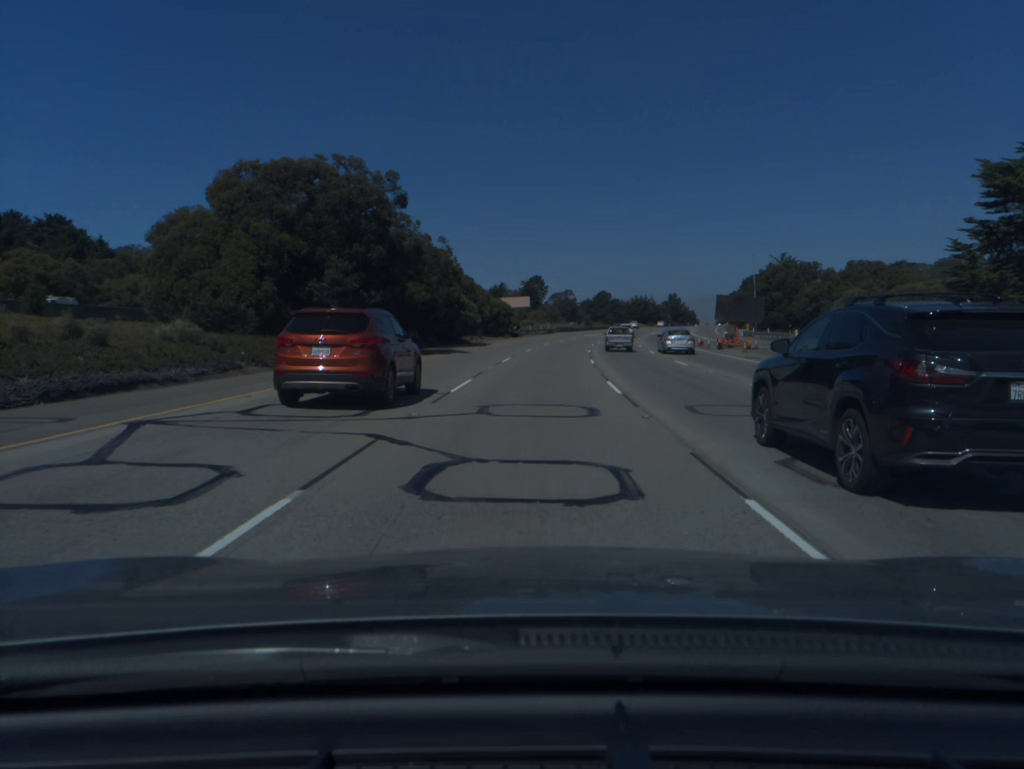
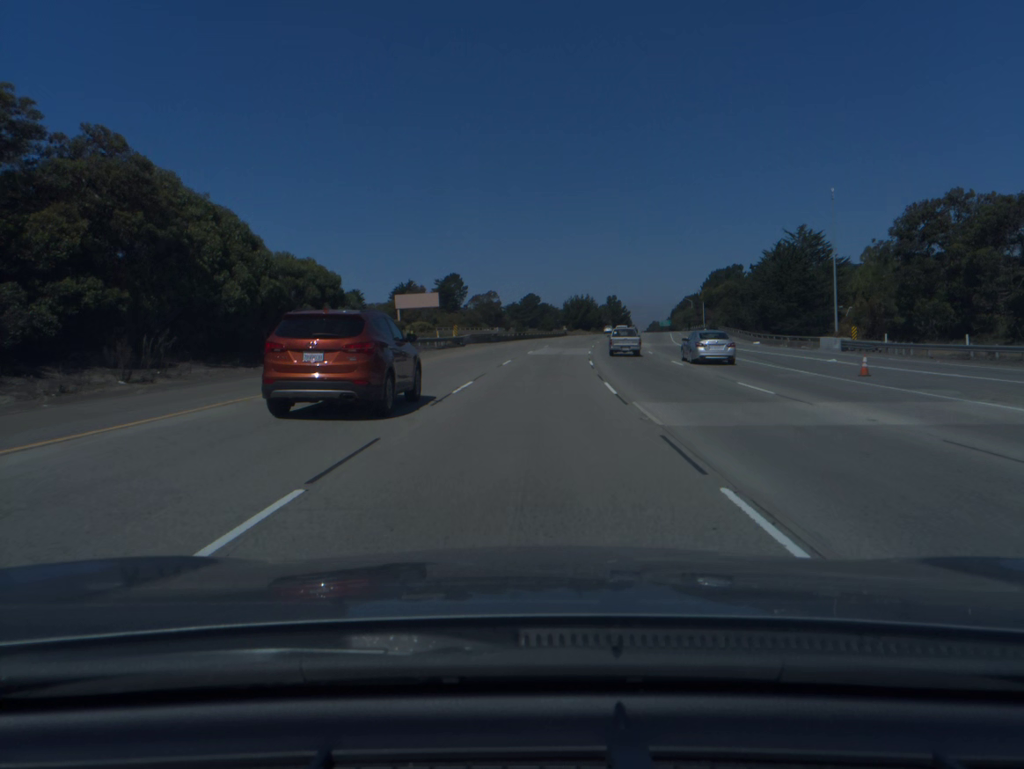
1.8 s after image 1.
(+2.9, +57.6) m; +6°
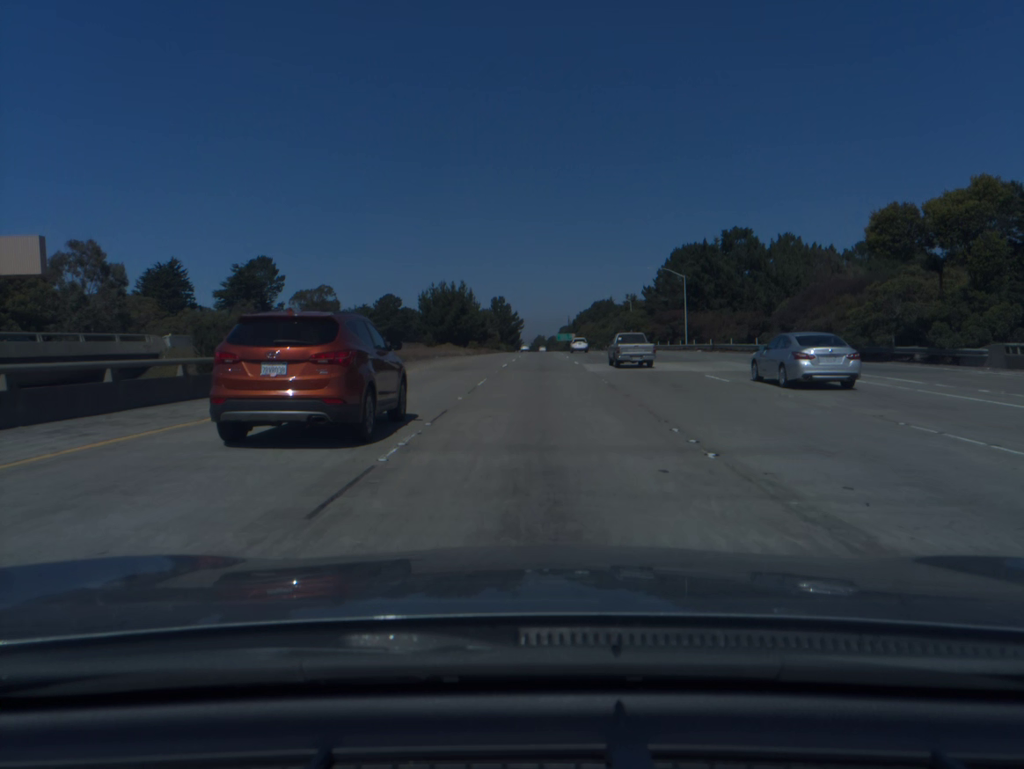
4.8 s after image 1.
(+7.4, +96.1) m; +9°
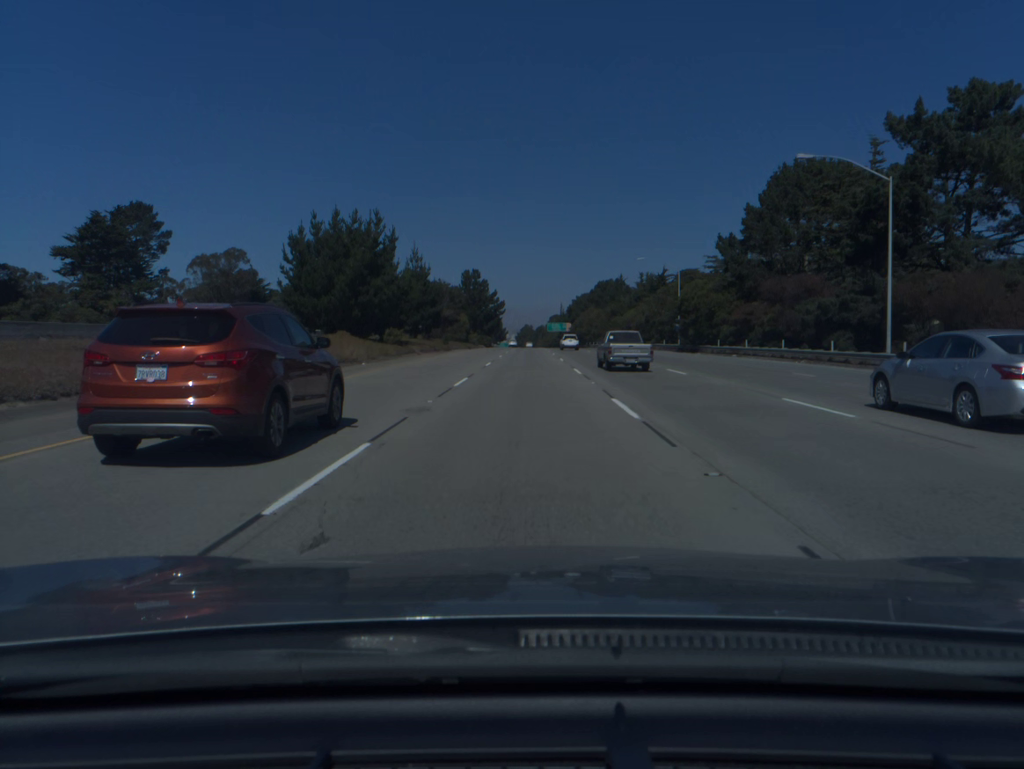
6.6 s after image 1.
(+1.1, +58.0) m; +1°
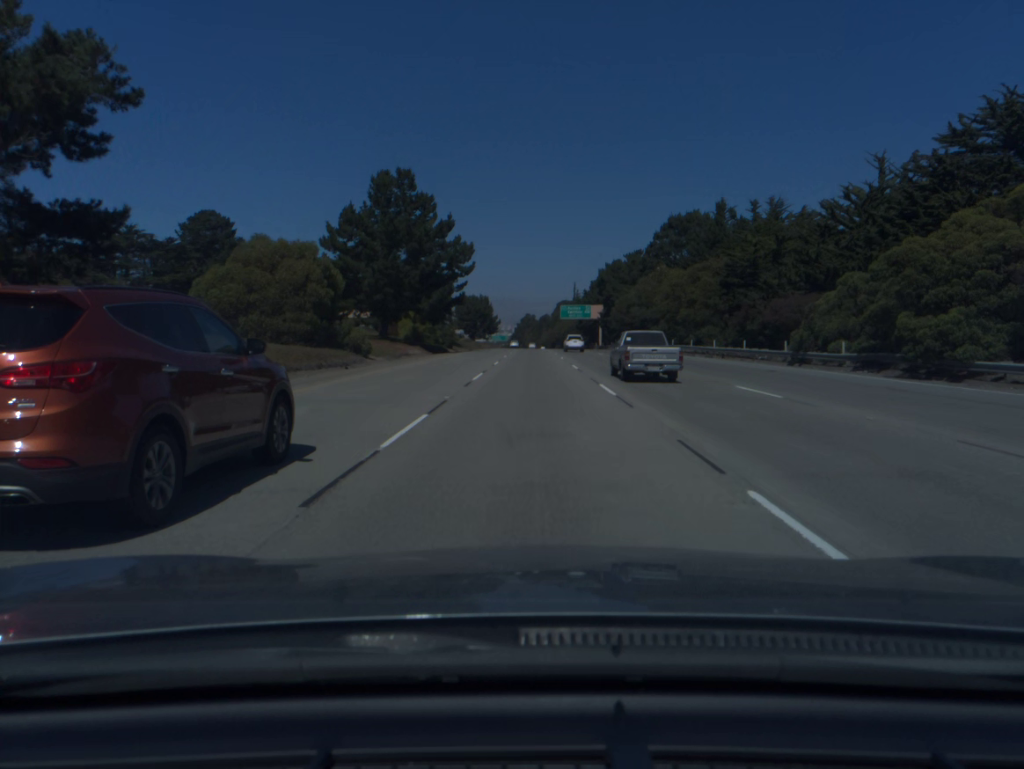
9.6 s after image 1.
(-0.2, +97.4) m; 0°
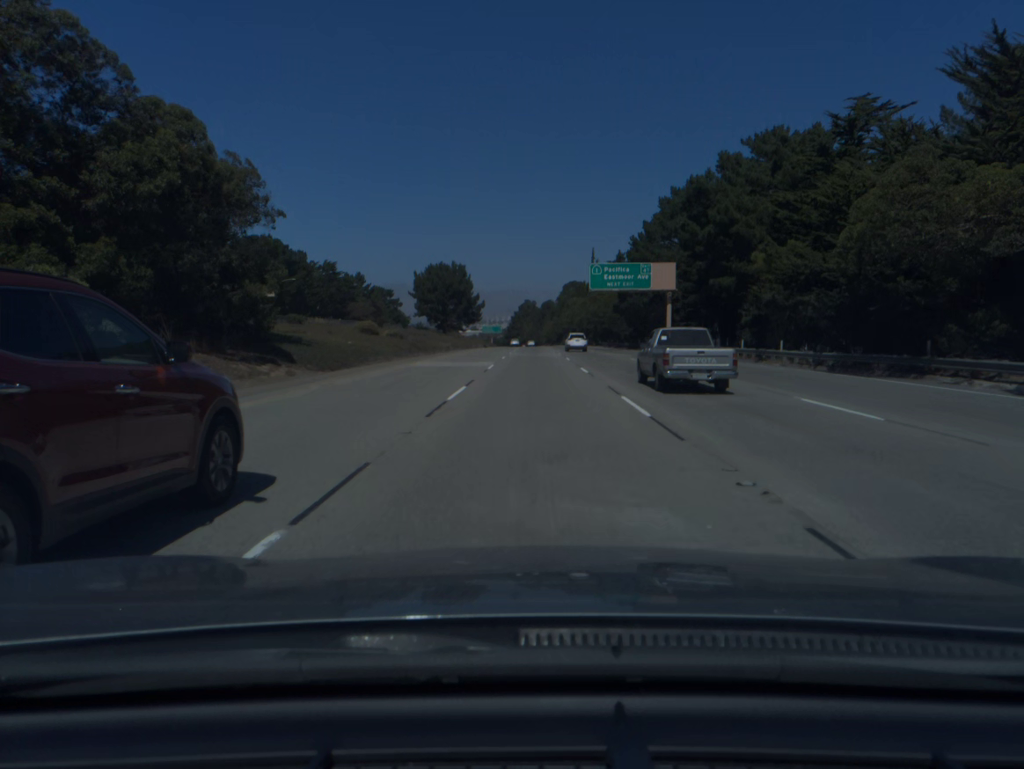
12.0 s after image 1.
(0.0, +77.9) m; 0°
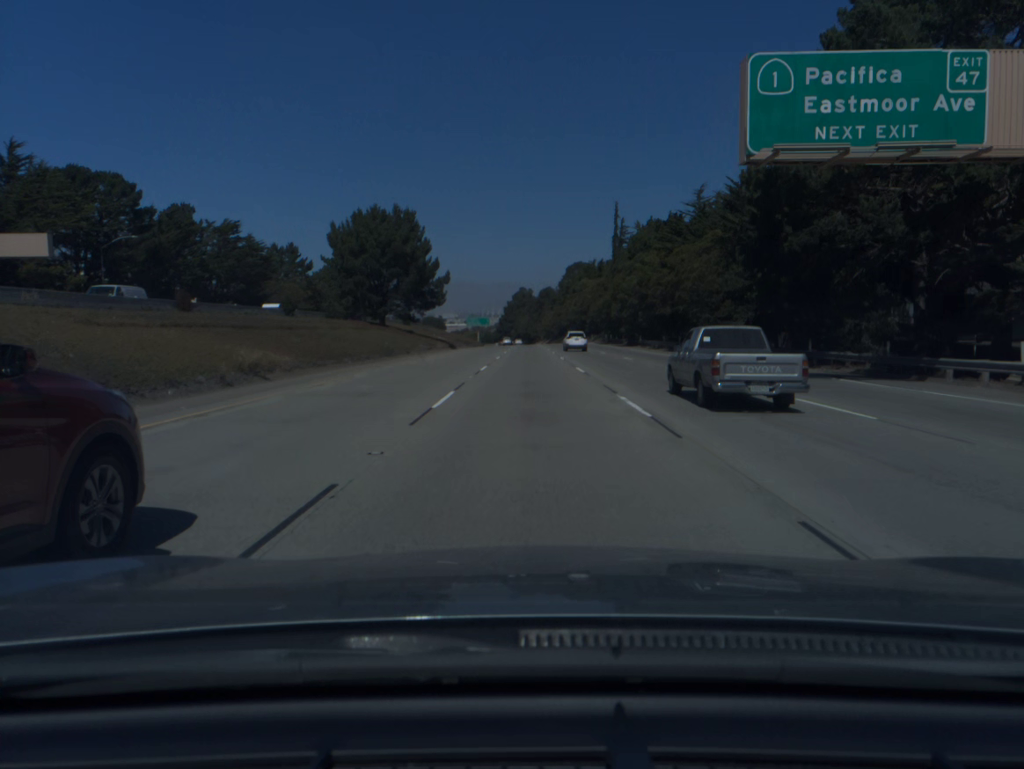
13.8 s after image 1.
(+0.1, +58.5) m; 0°
